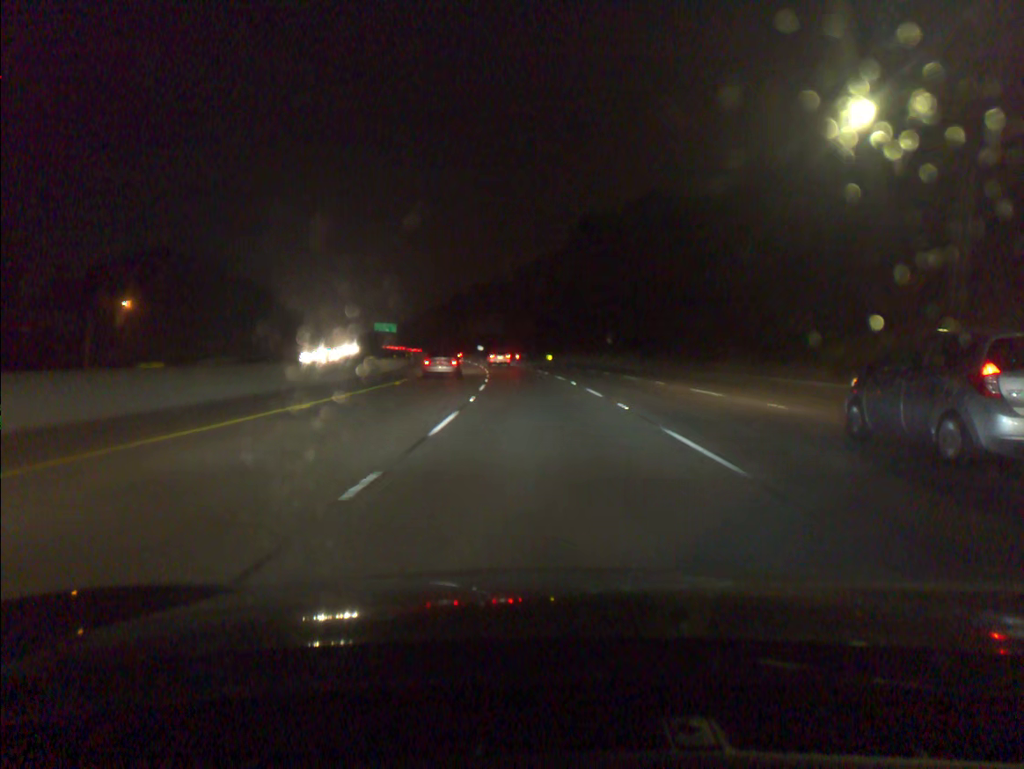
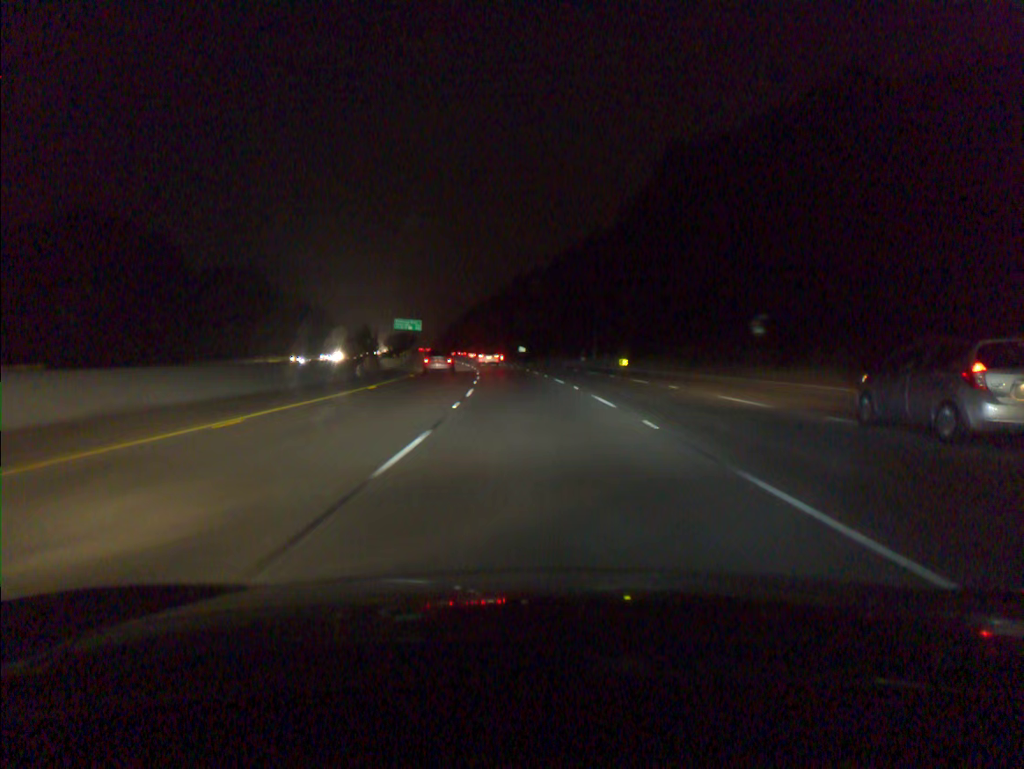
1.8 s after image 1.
(-1.6, +48.0) m; -4°
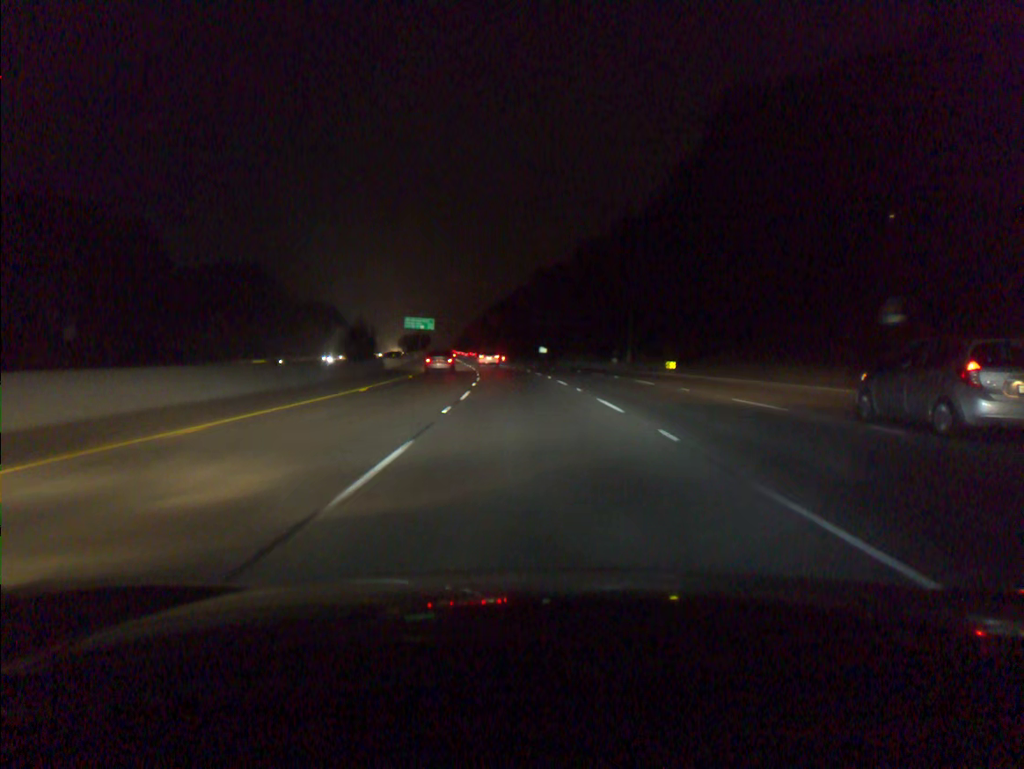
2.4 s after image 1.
(-0.2, +16.1) m; -2°
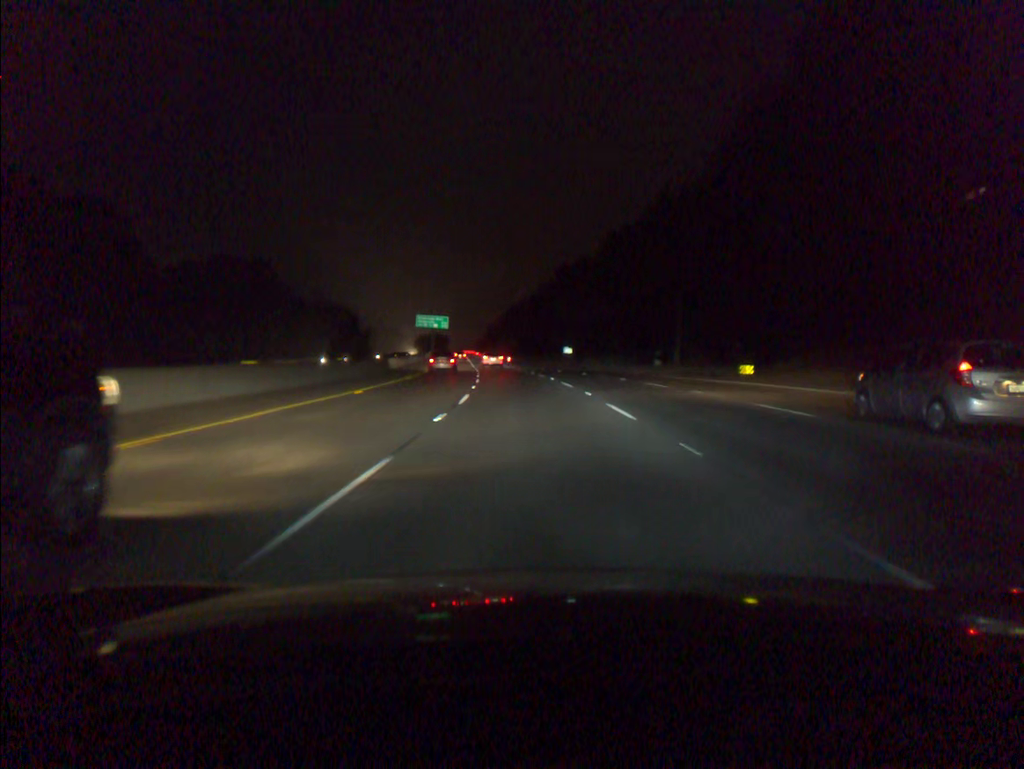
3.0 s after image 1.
(-0.2, +16.2) m; -2°
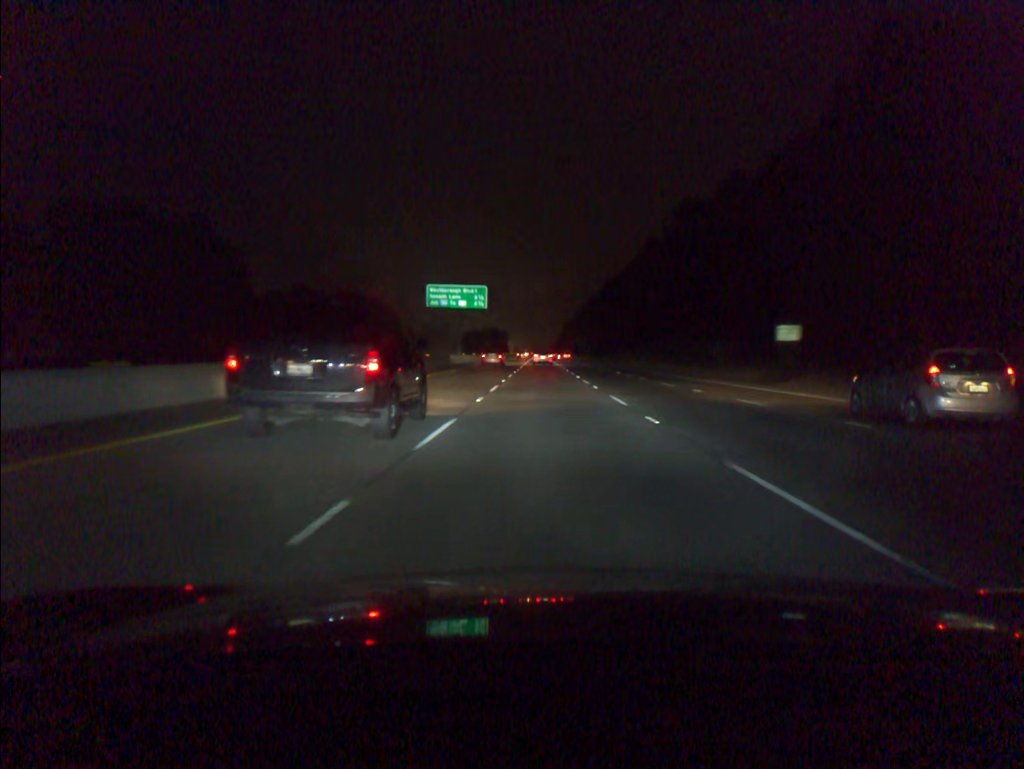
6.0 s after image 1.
(-5.2, +82.3) m; -6°
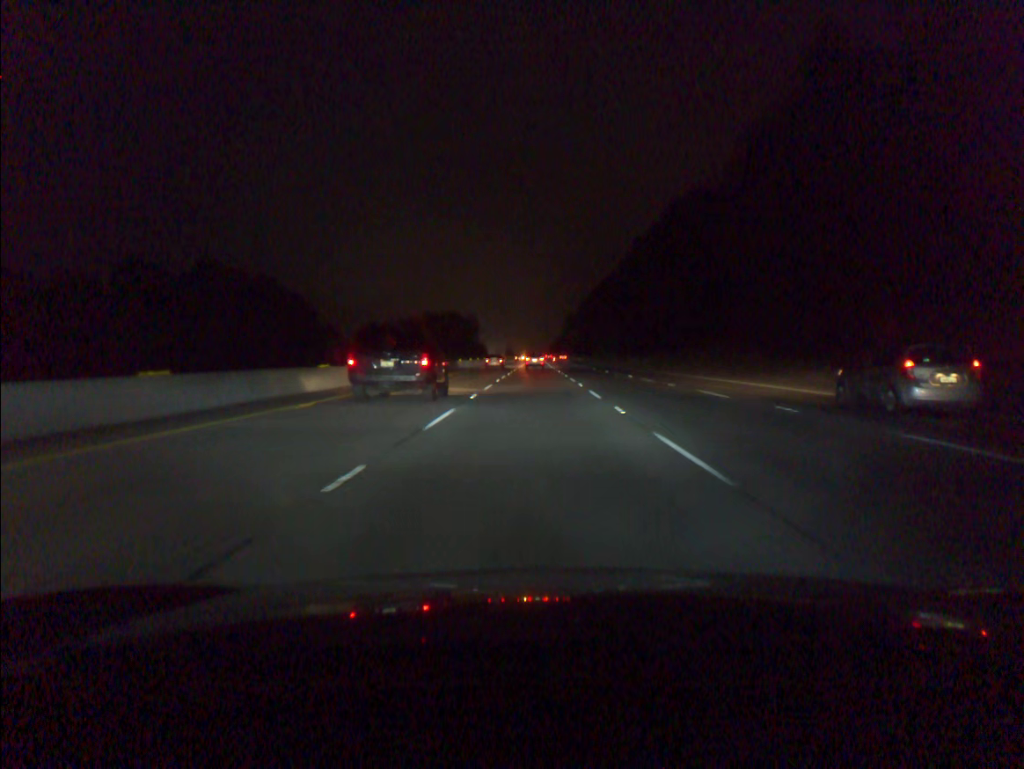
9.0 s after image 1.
(+0.3, +84.9) m; 0°
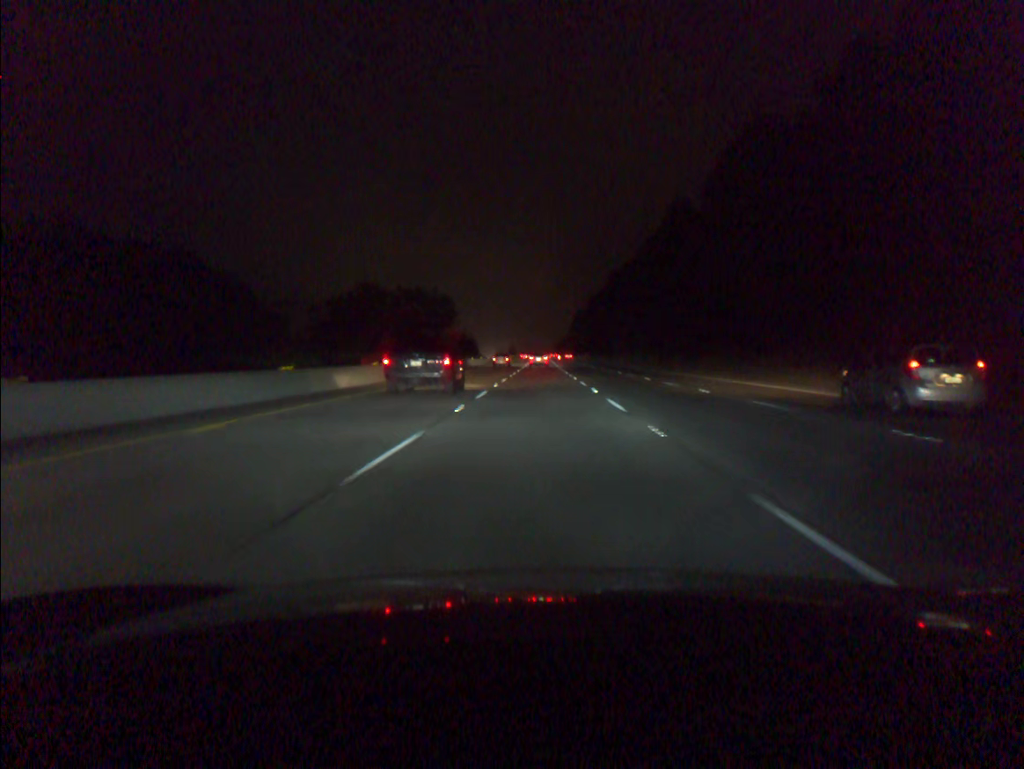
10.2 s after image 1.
(-0.1, +34.5) m; 0°
